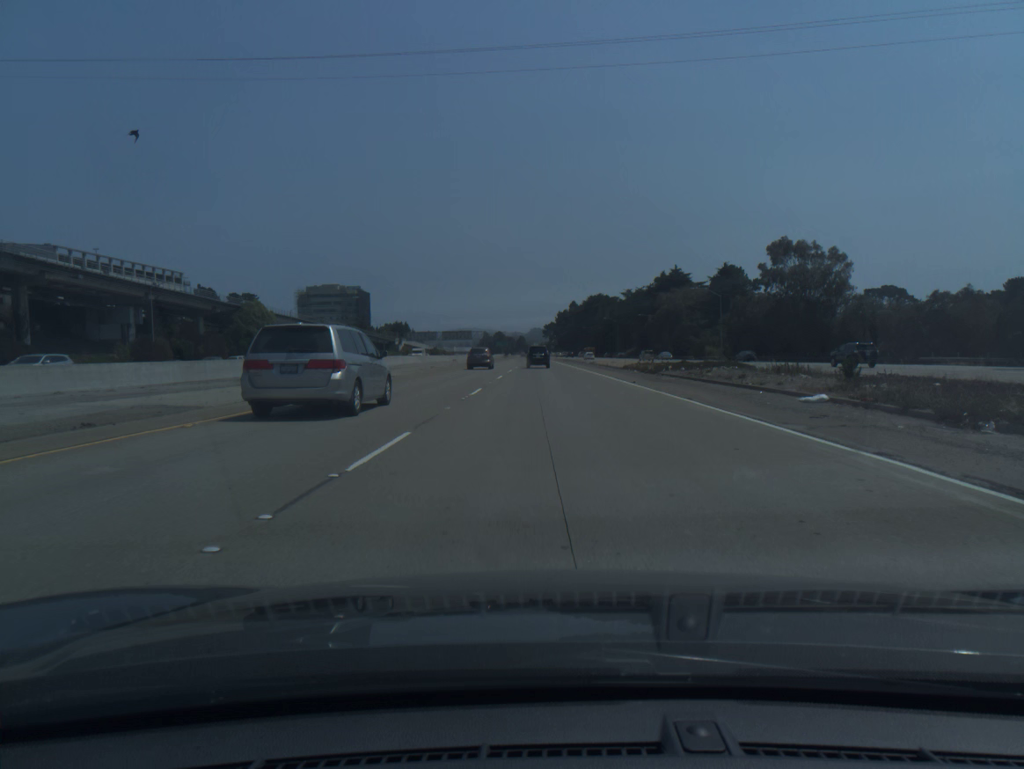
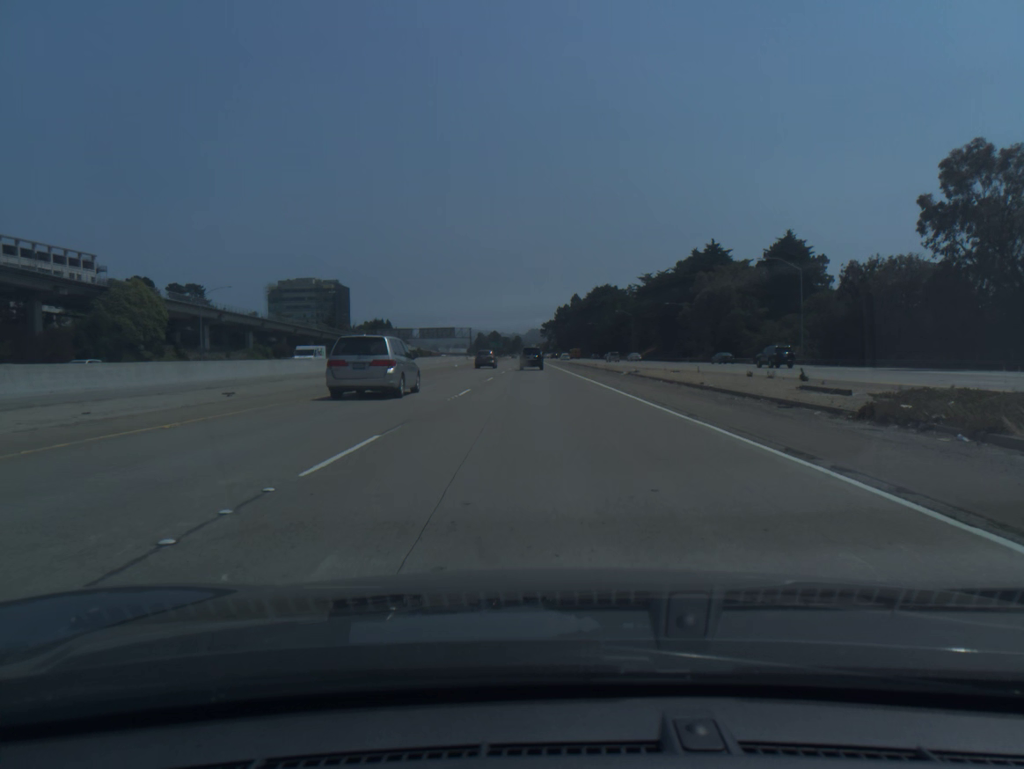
(0.0, +44.0) m; 0°
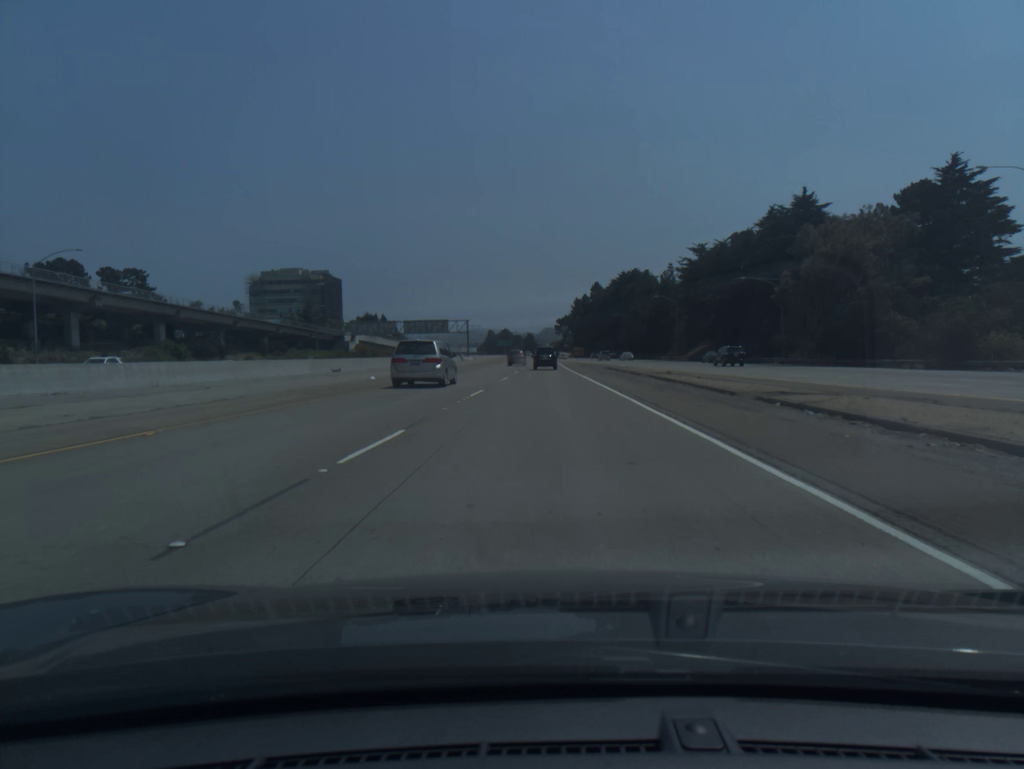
(-0.4, +44.0) m; -1°
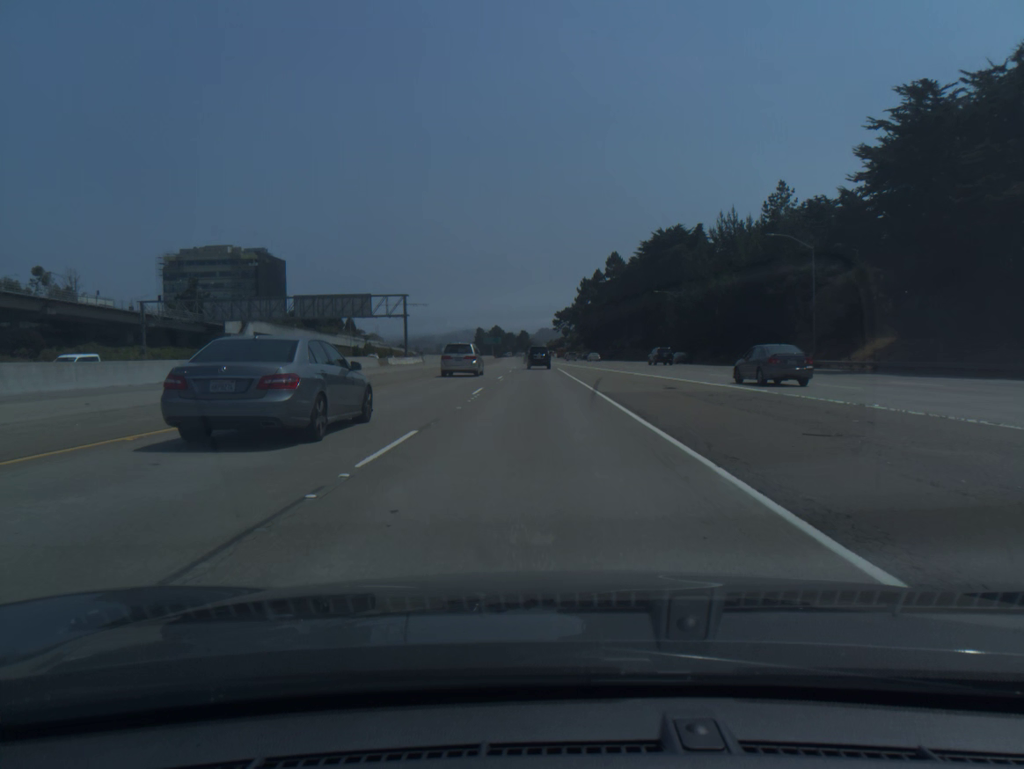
(+0.1, +73.9) m; 0°
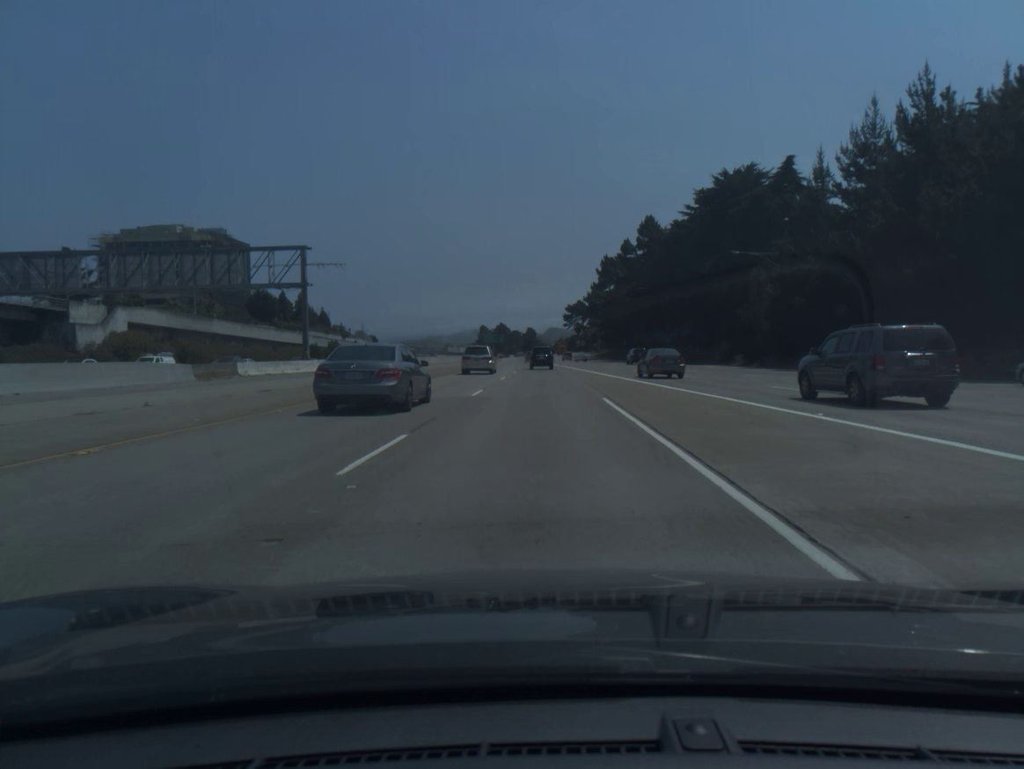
(-0.2, +44.9) m; -1°
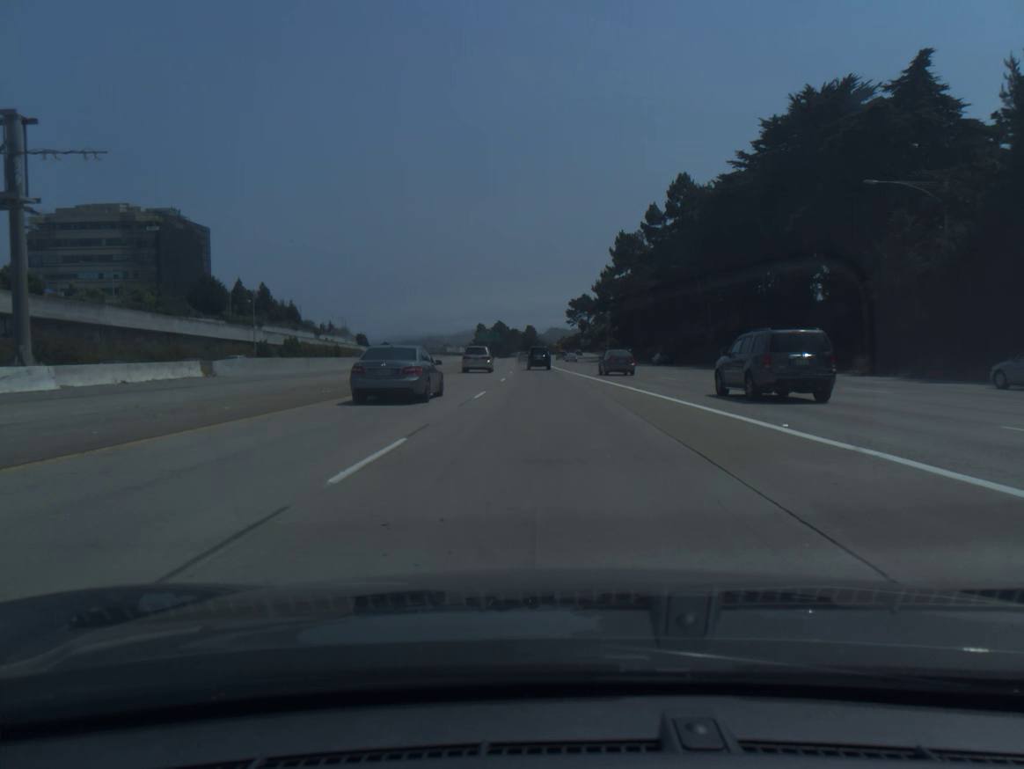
(-0.1, +30.2) m; 0°
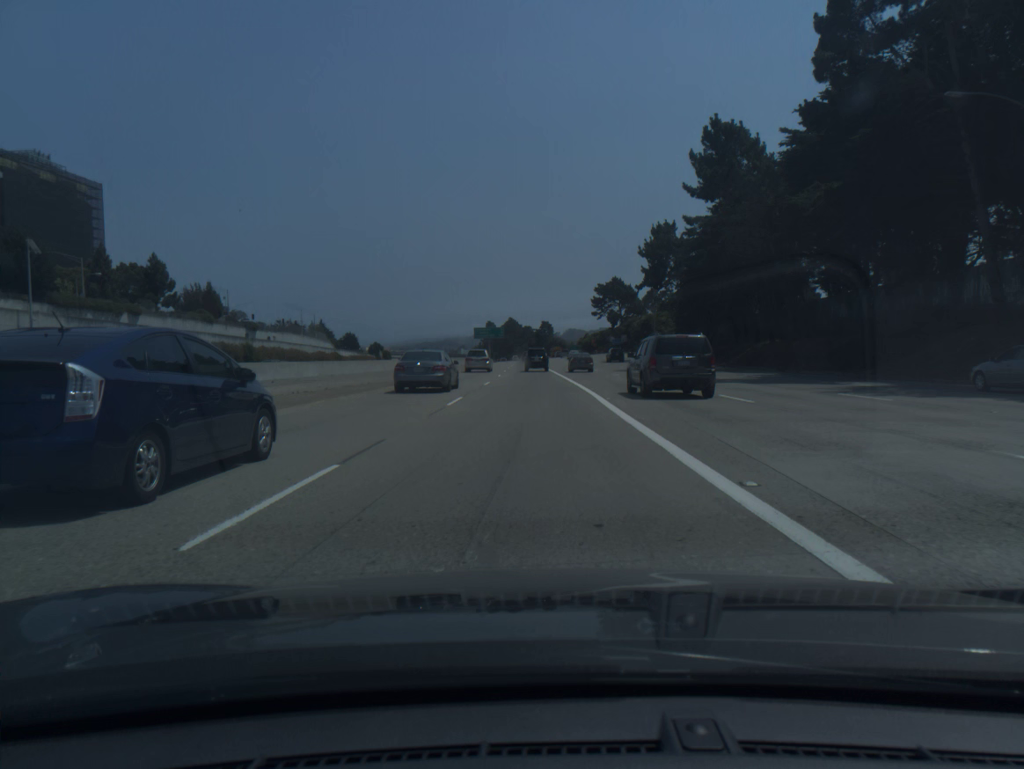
(-0.2, +60.9) m; -1°
